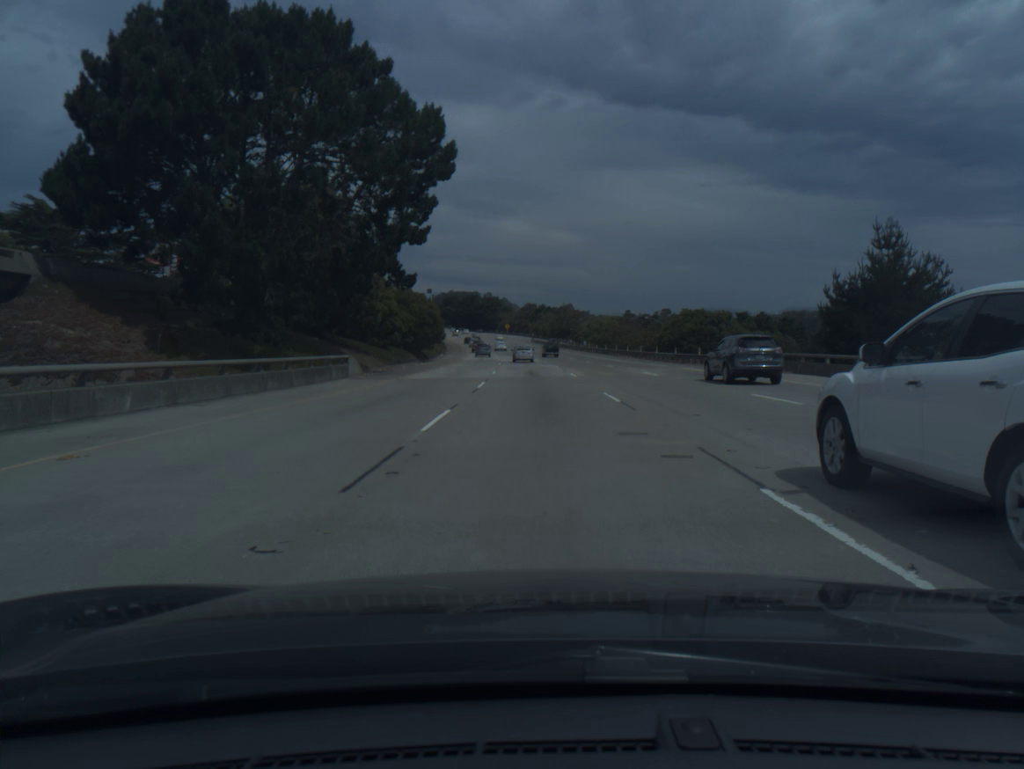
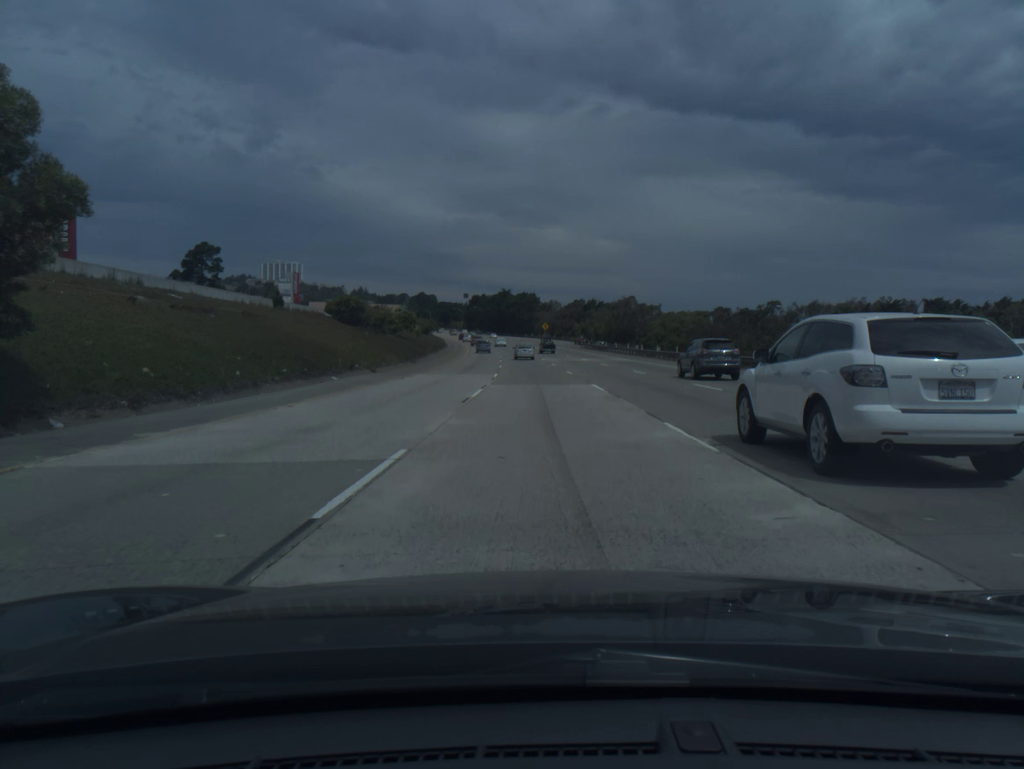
(-1.9, +67.7) m; -3°
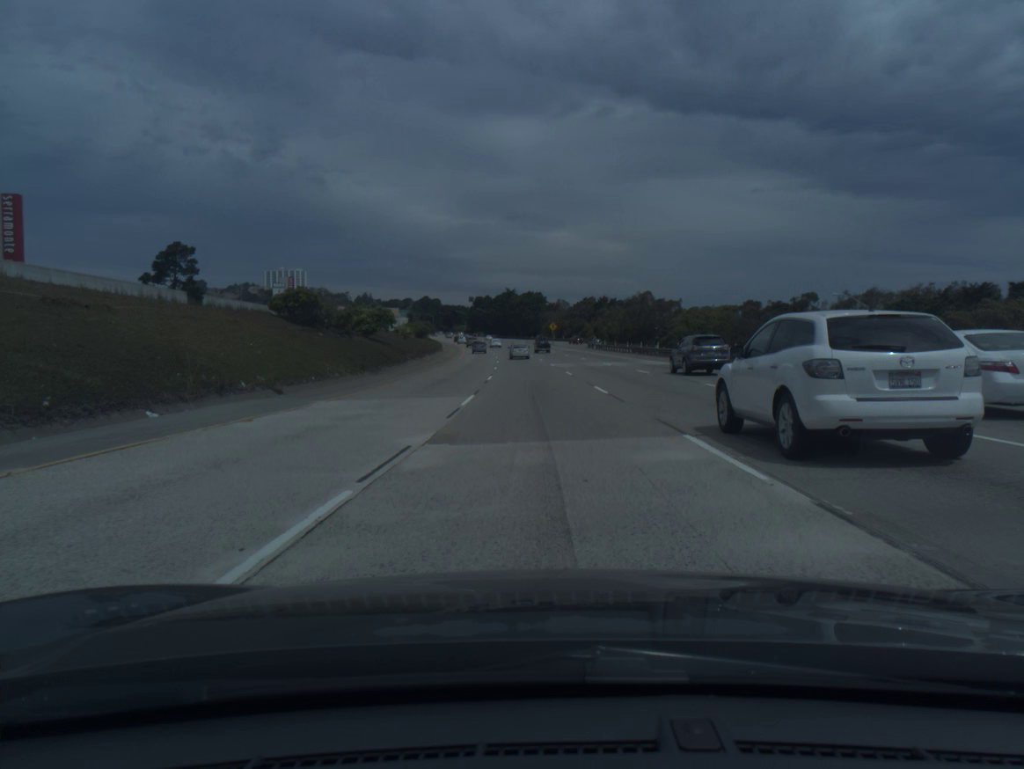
(-0.1, +17.1) m; -1°
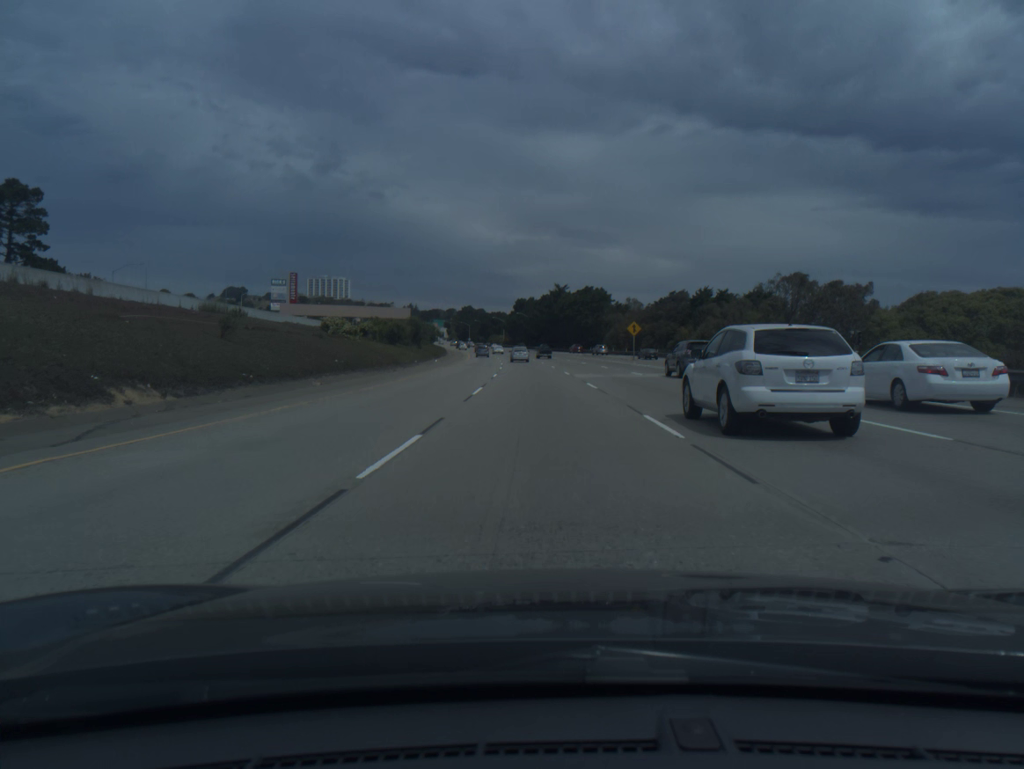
(-2.1, +68.9) m; -4°
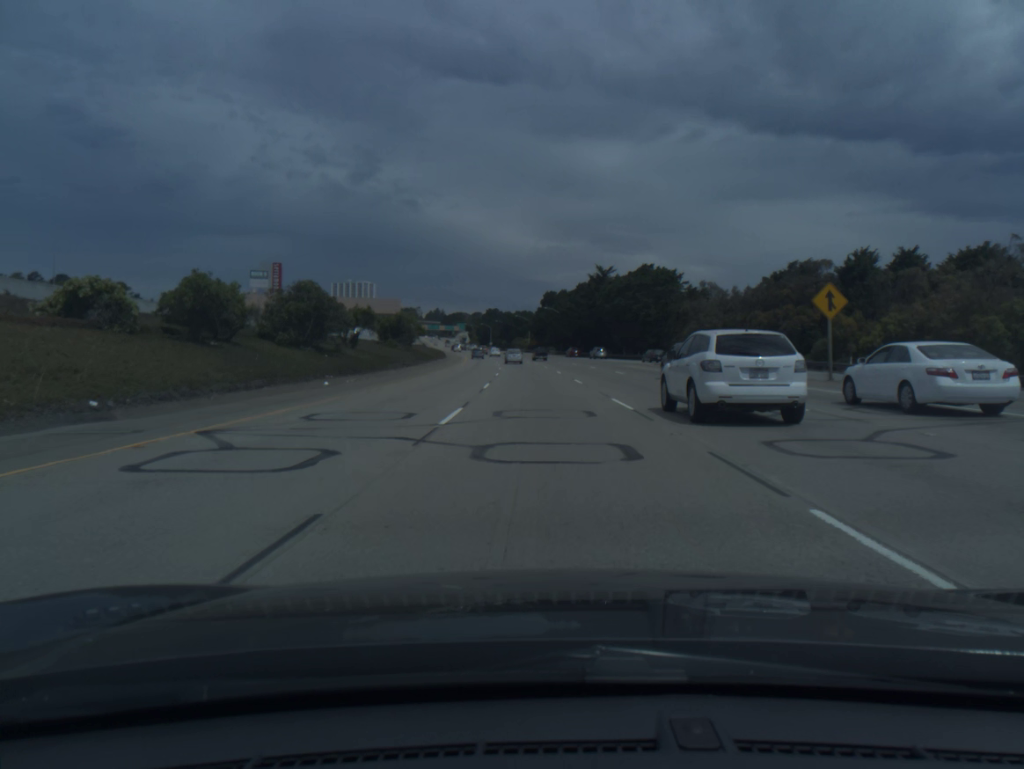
(-1.1, +52.4) m; -2°
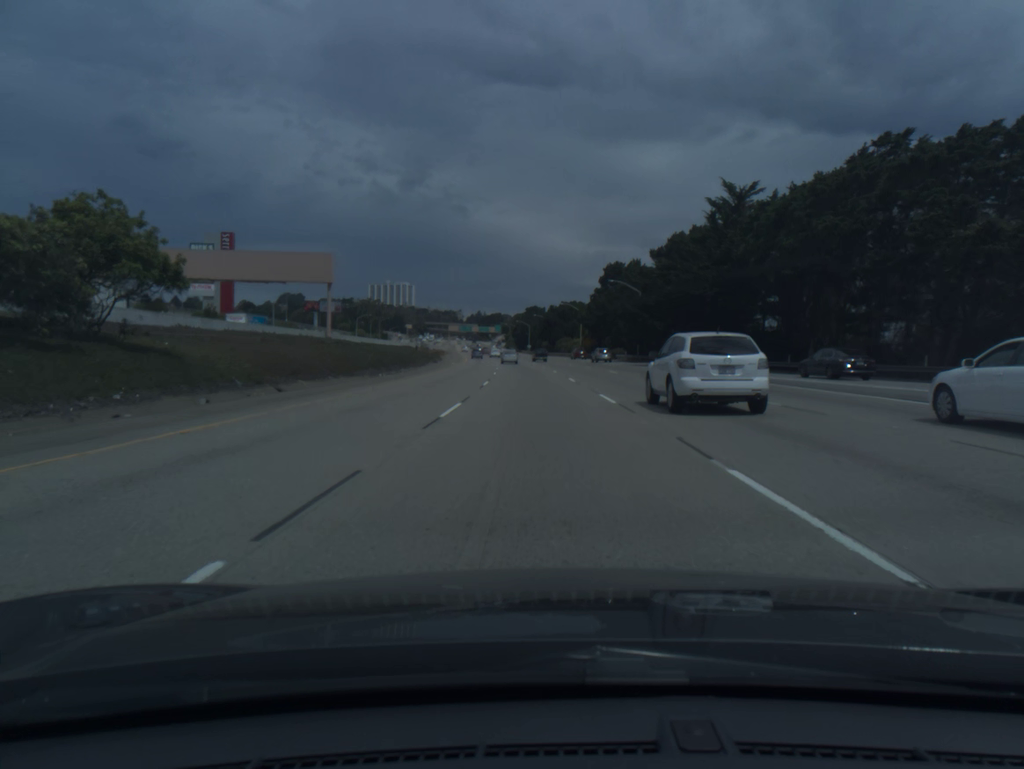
(-1.9, +71.3) m; -3°
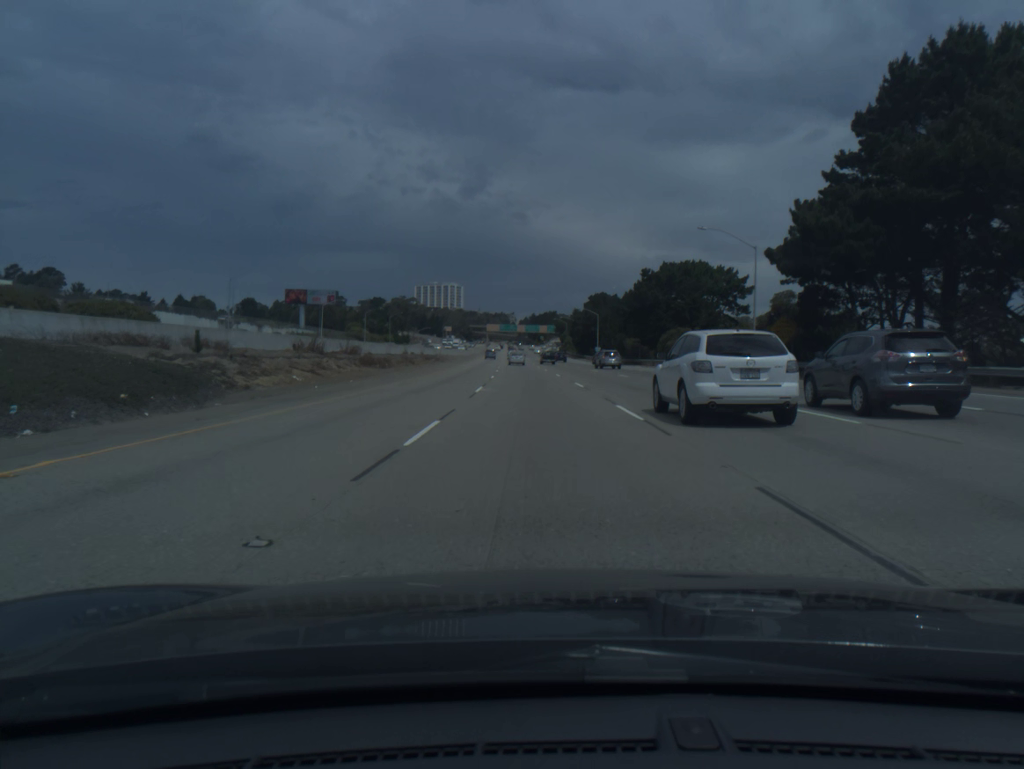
(-3.4, +91.6) m; -4°
